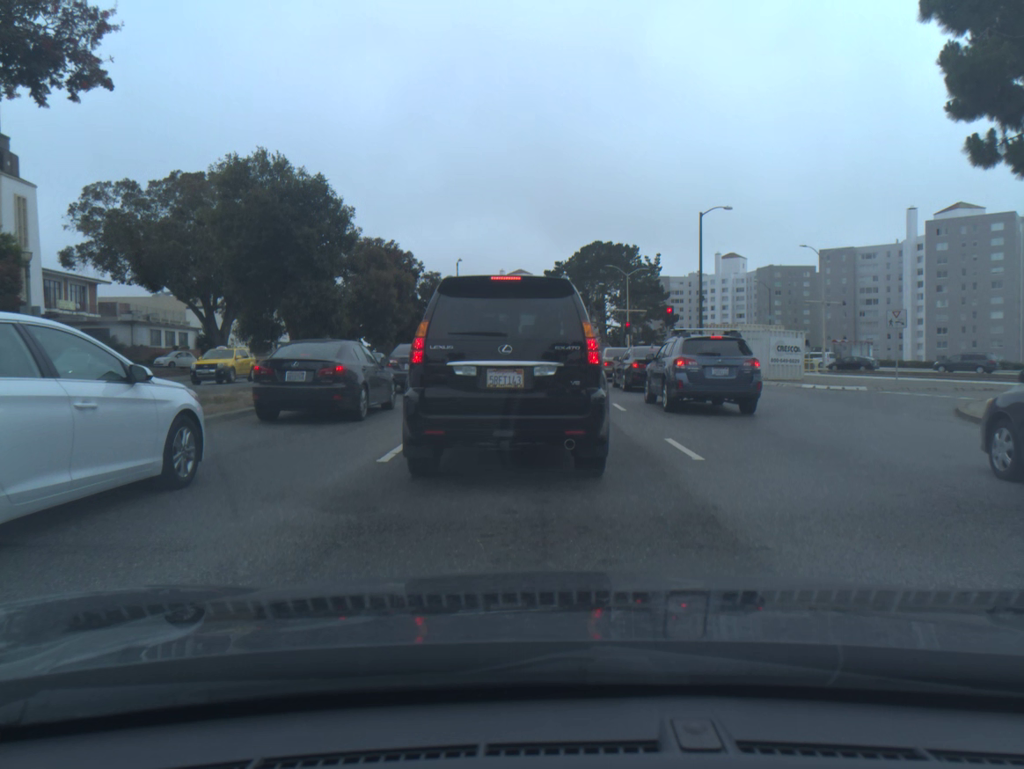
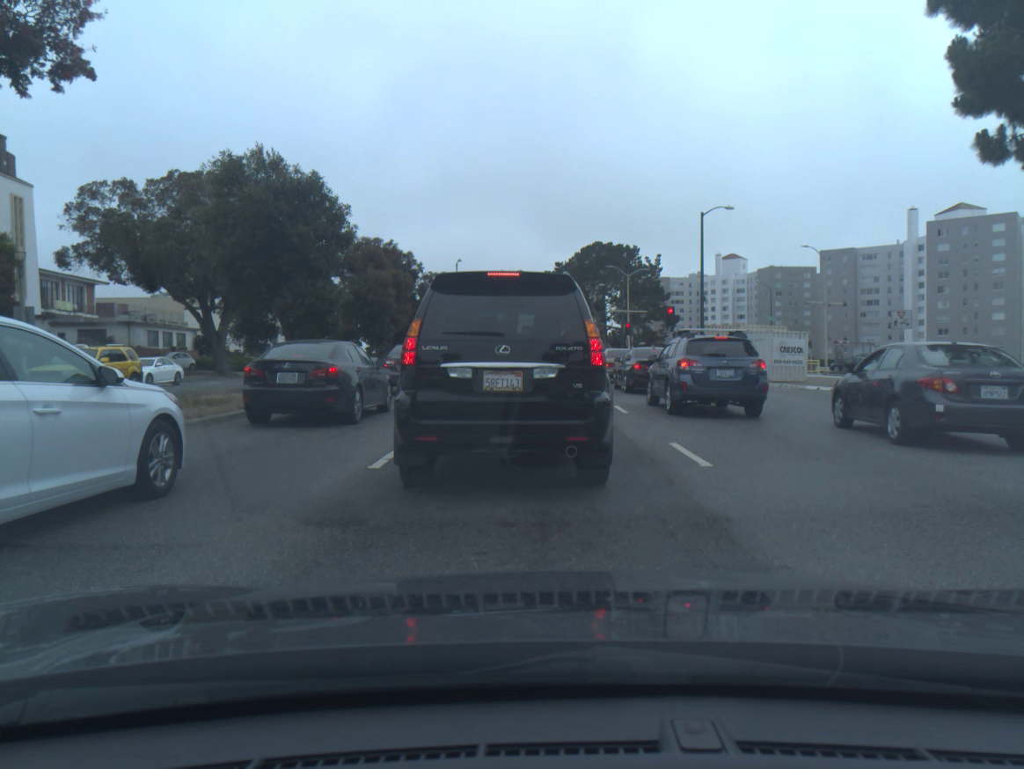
(0.0, +0.4) m; 0°
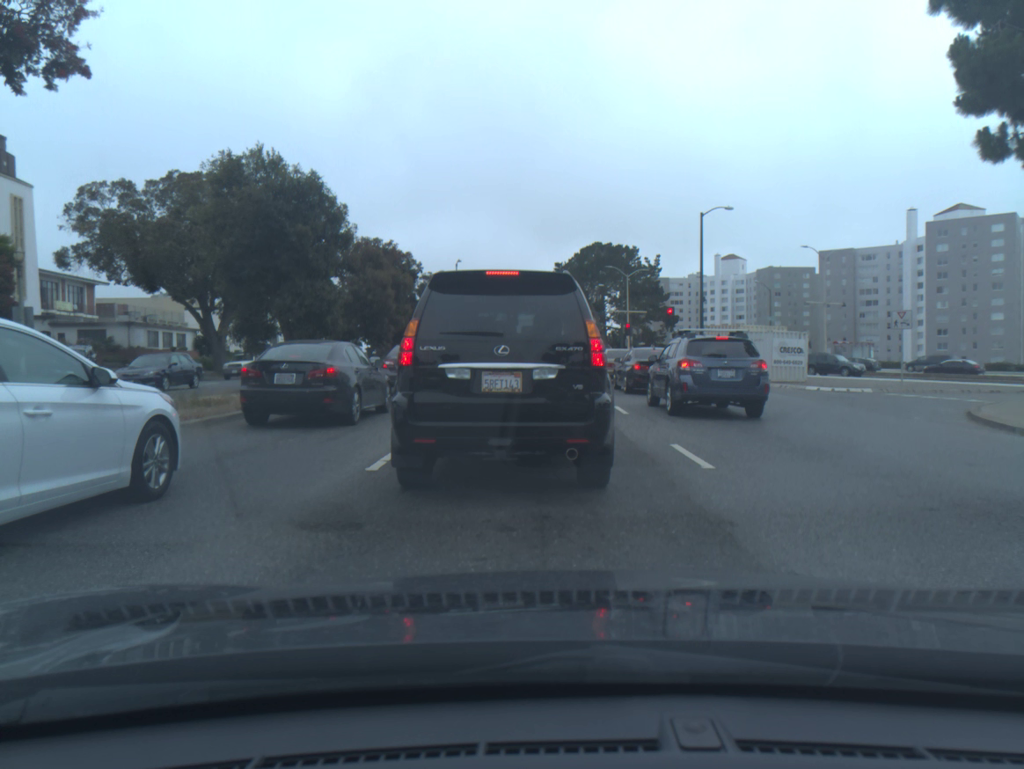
(0.0, +0.2) m; 0°
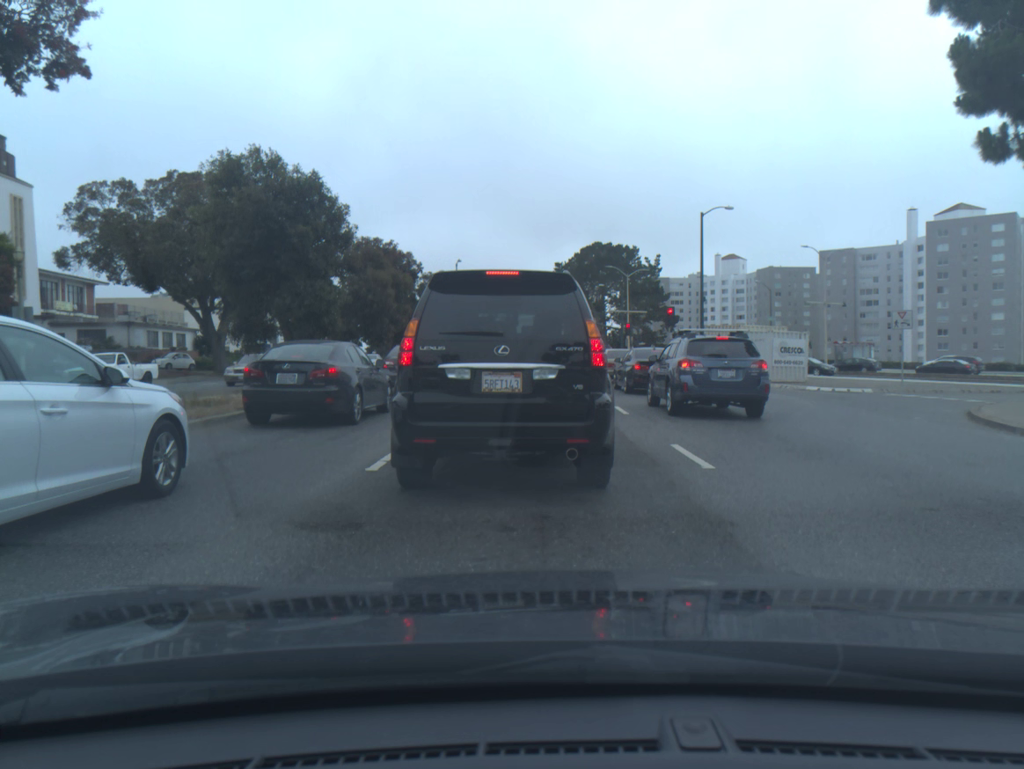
(0.0, 0.0) m; 0°
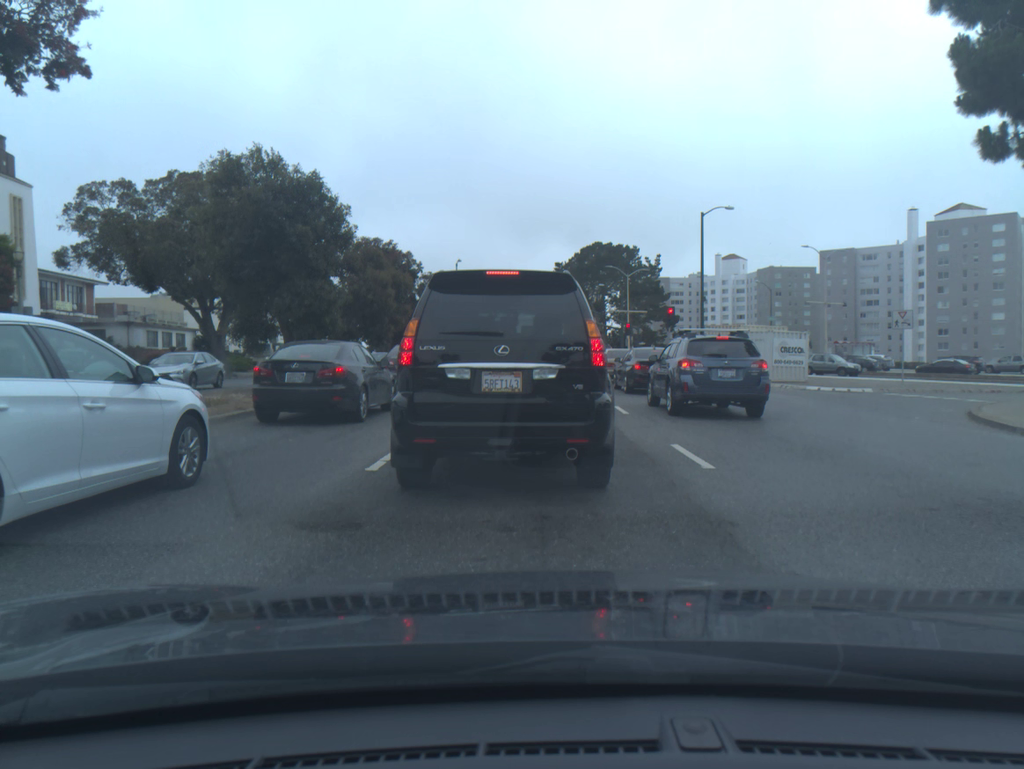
(0.0, 0.0) m; 0°
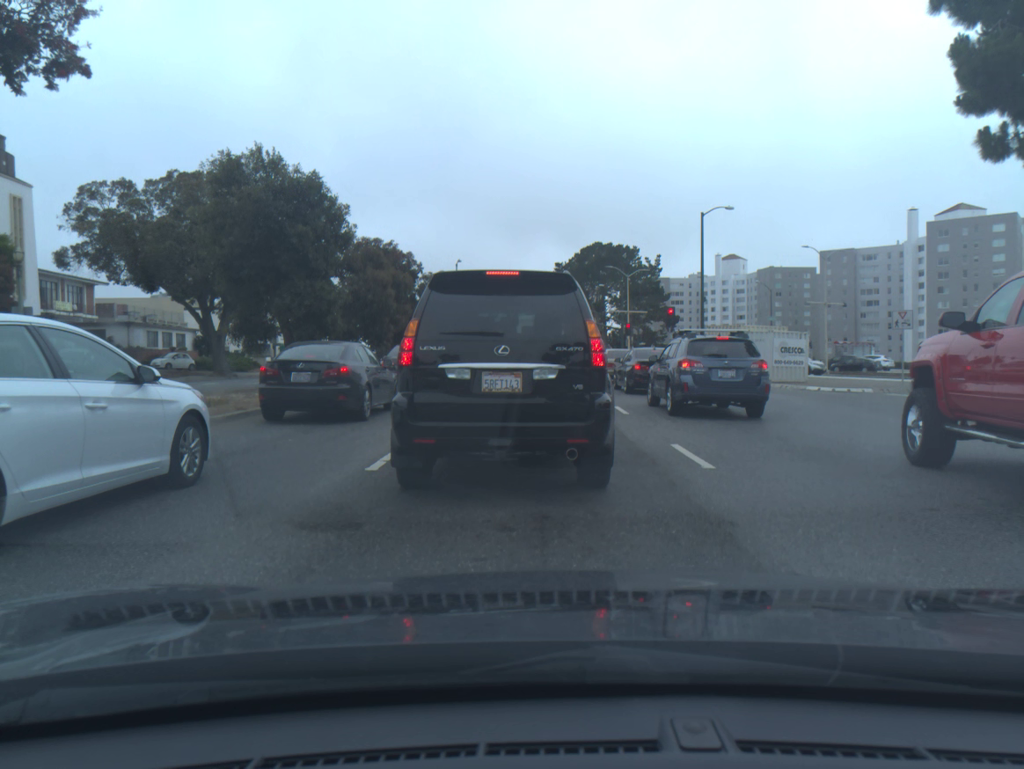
(0.0, 0.0) m; 0°
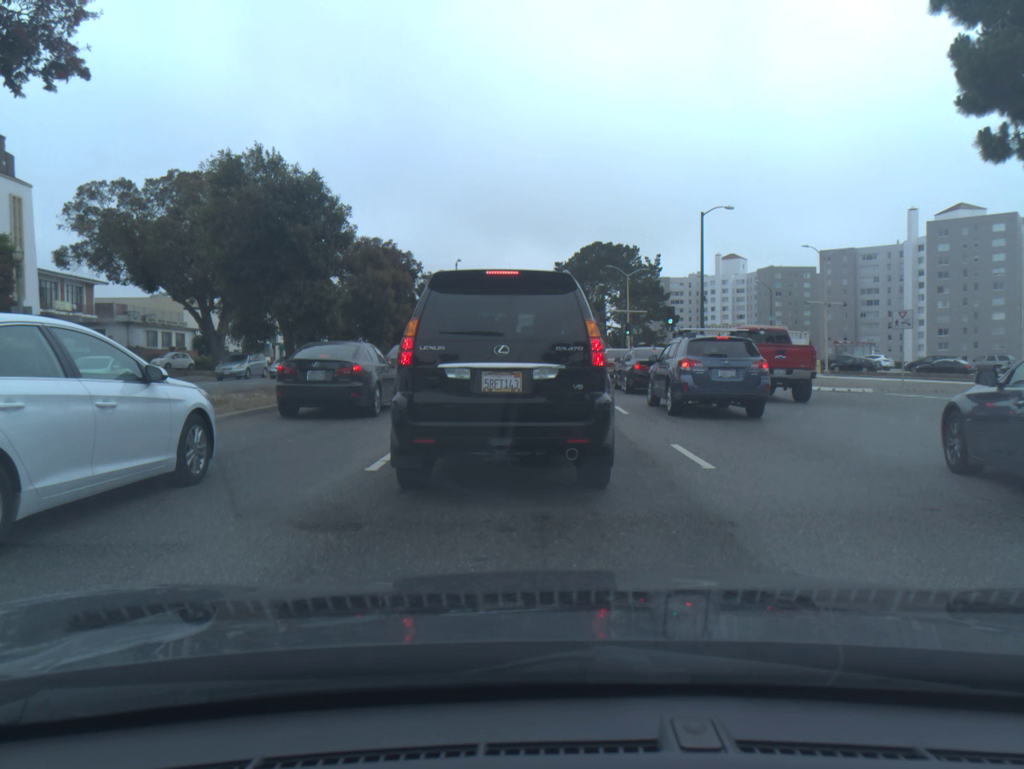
(0.0, 0.0) m; 0°
